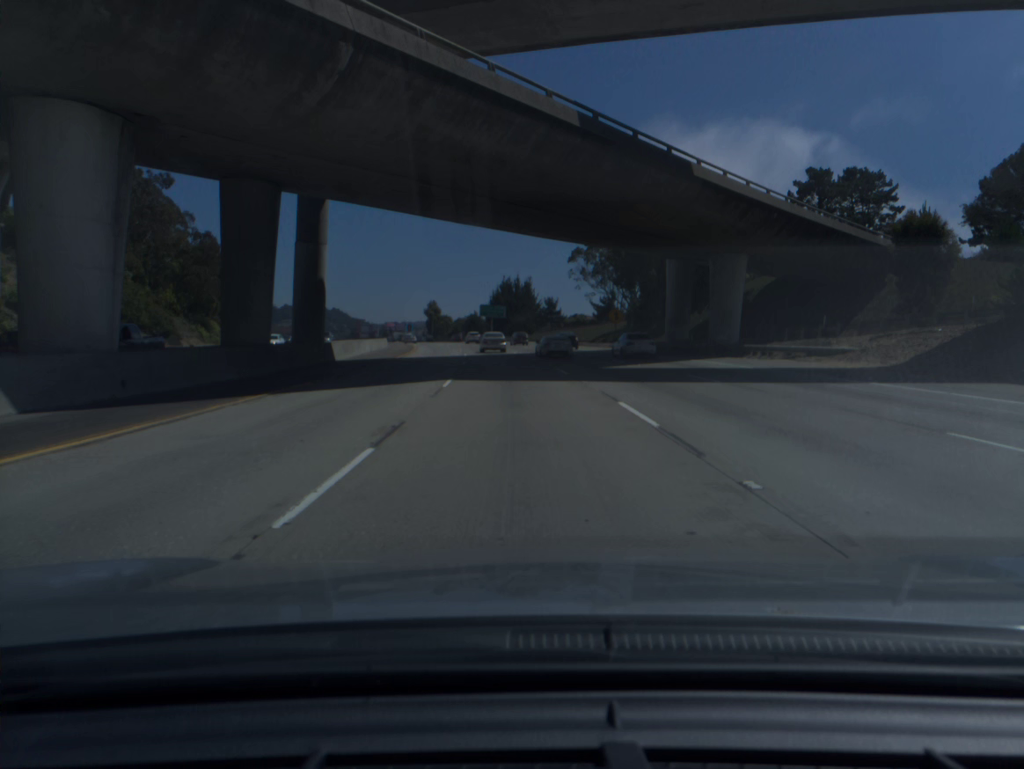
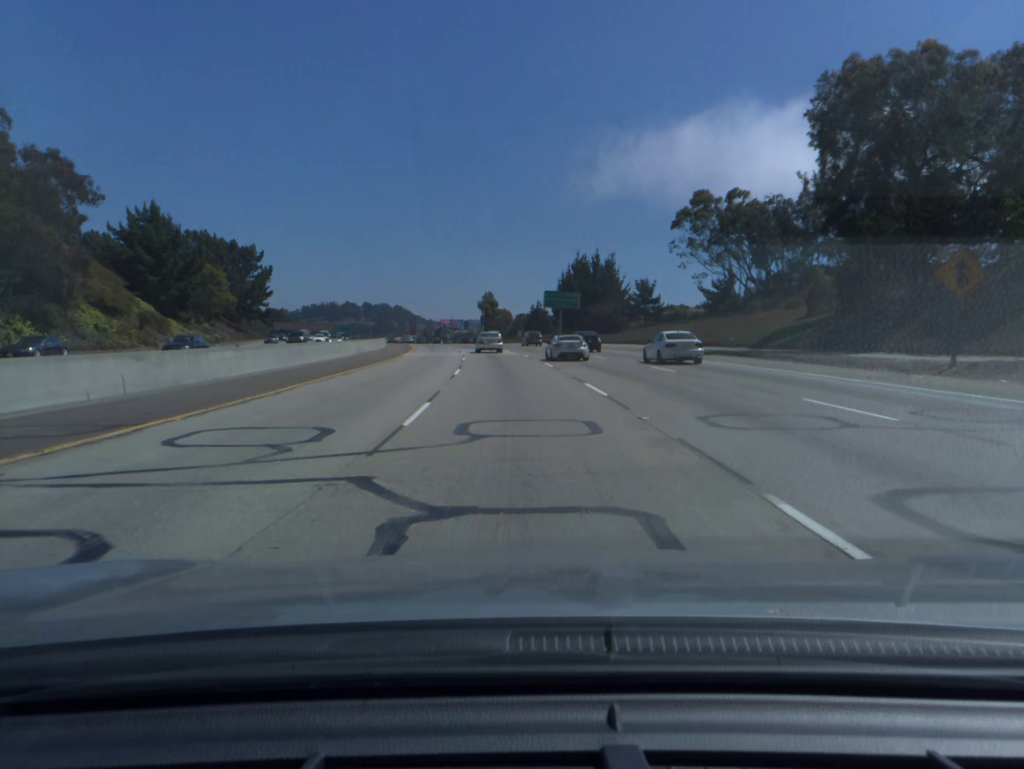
(-1.8, +52.4) m; -4°
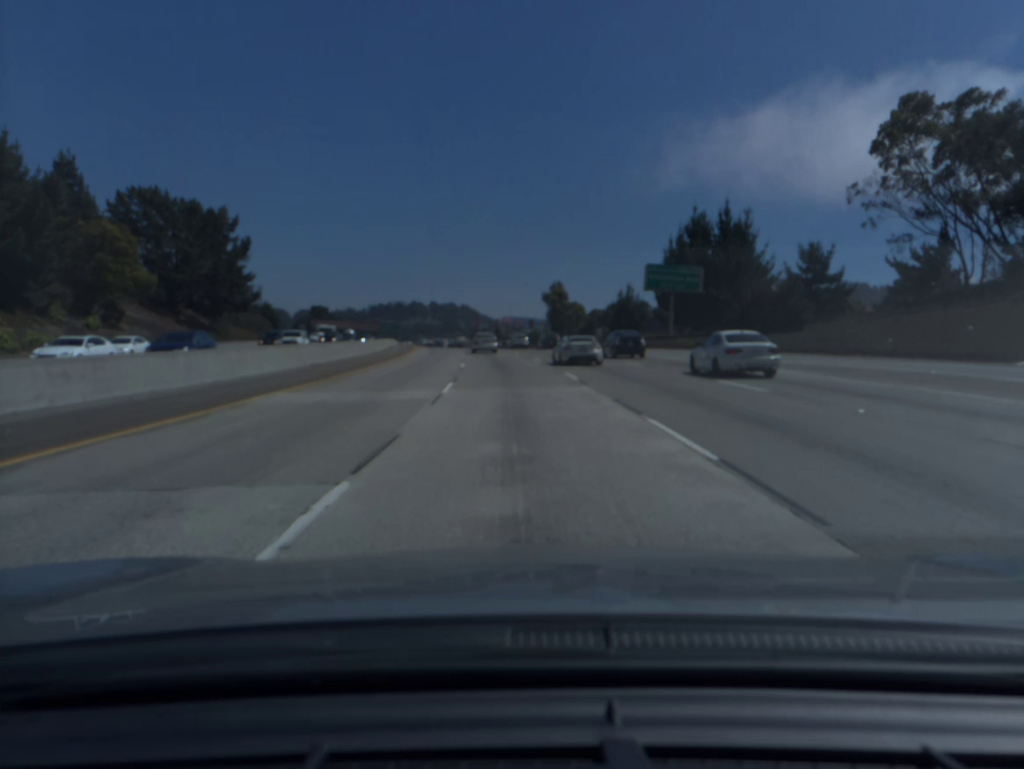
(-2.4, +52.3) m; -5°
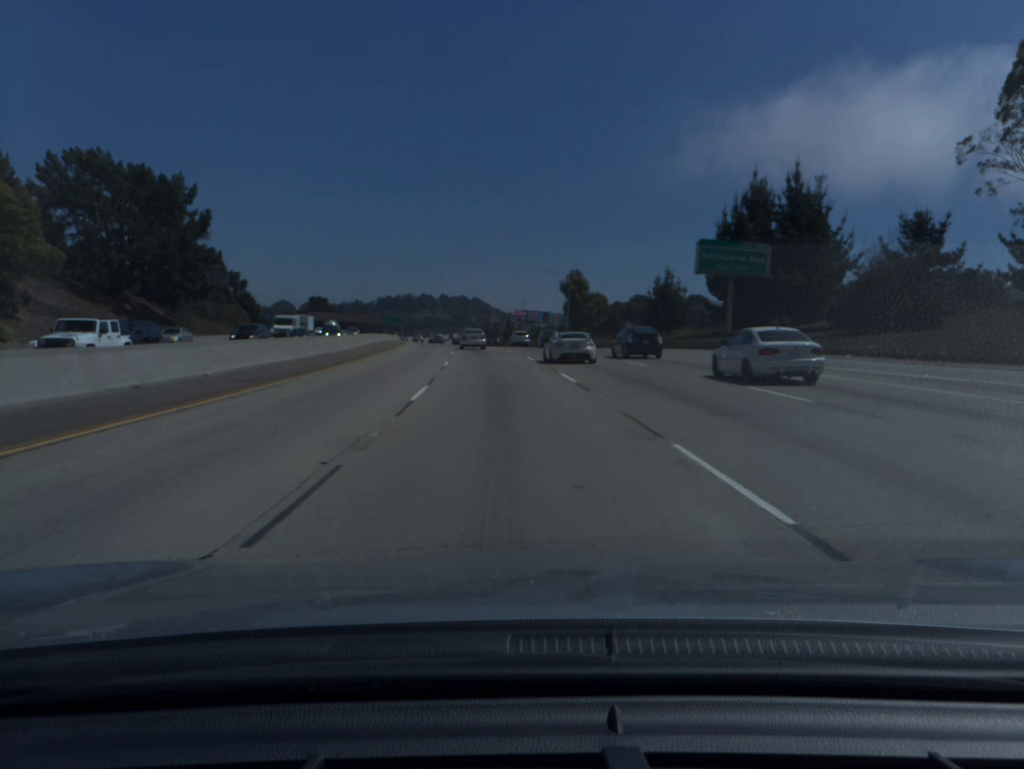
(-0.2, +17.3) m; -1°
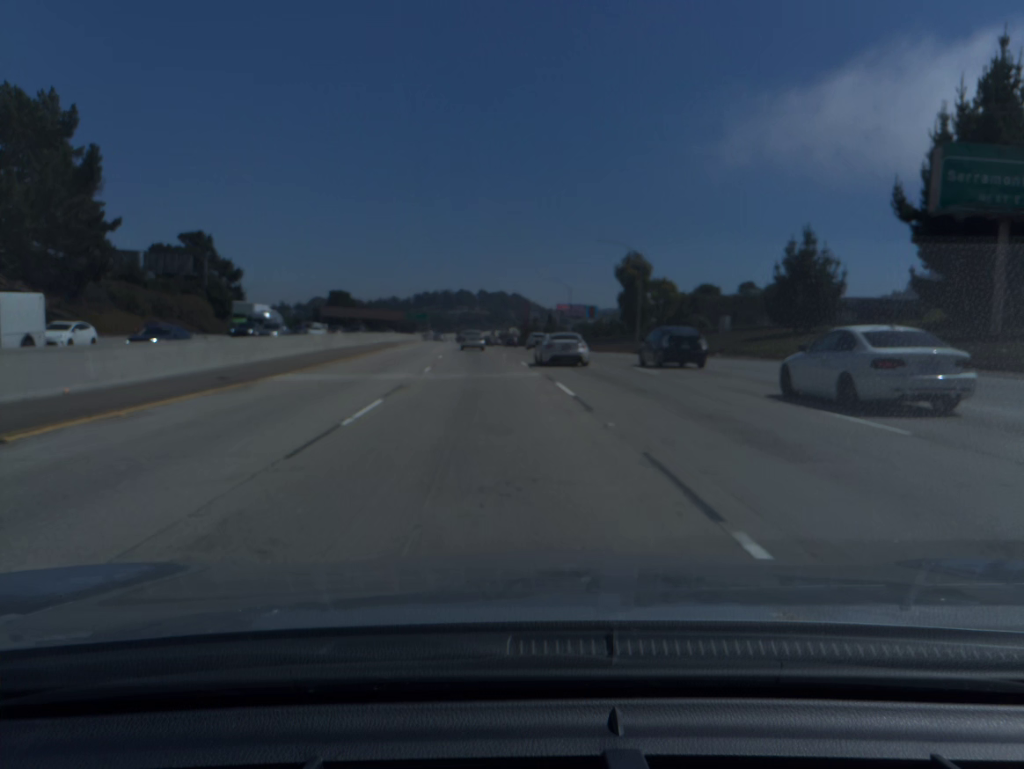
(-0.9, +33.5) m; -3°
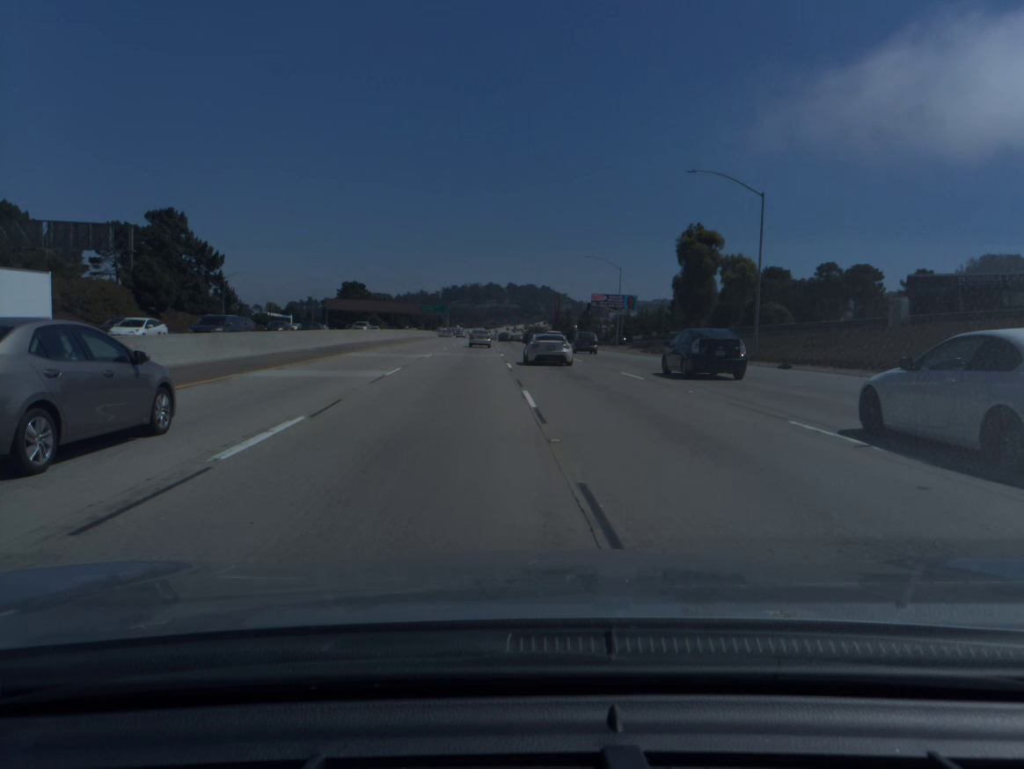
(-0.6, +31.5) m; -2°
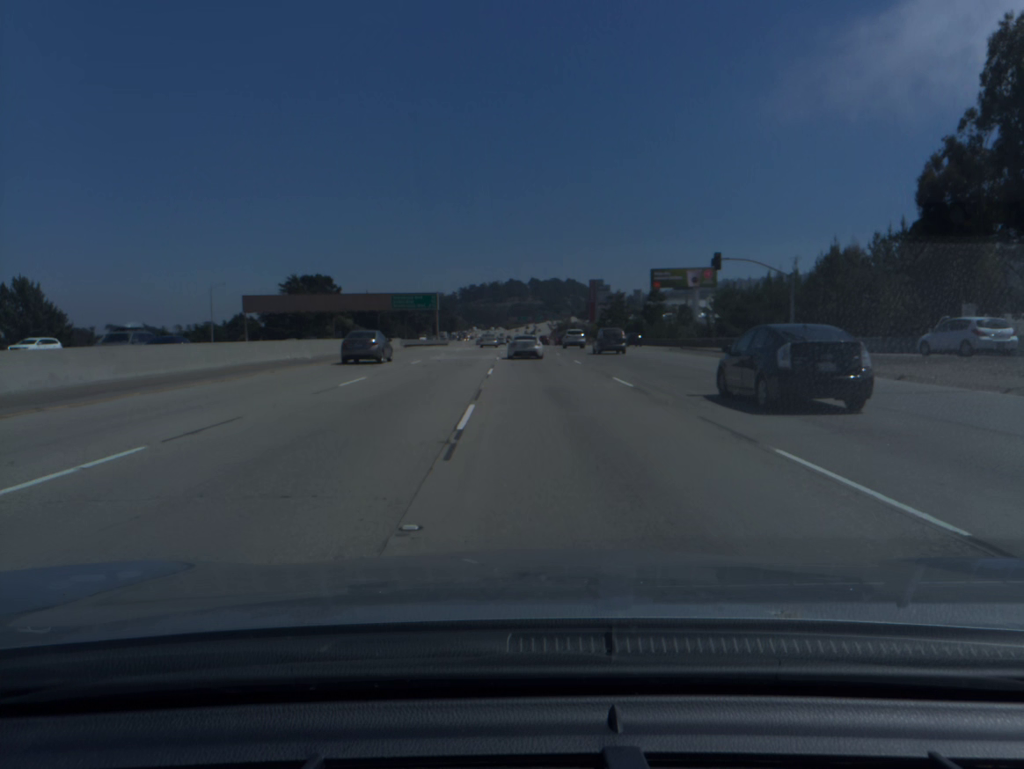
(-1.8, +75.5) m; -2°
